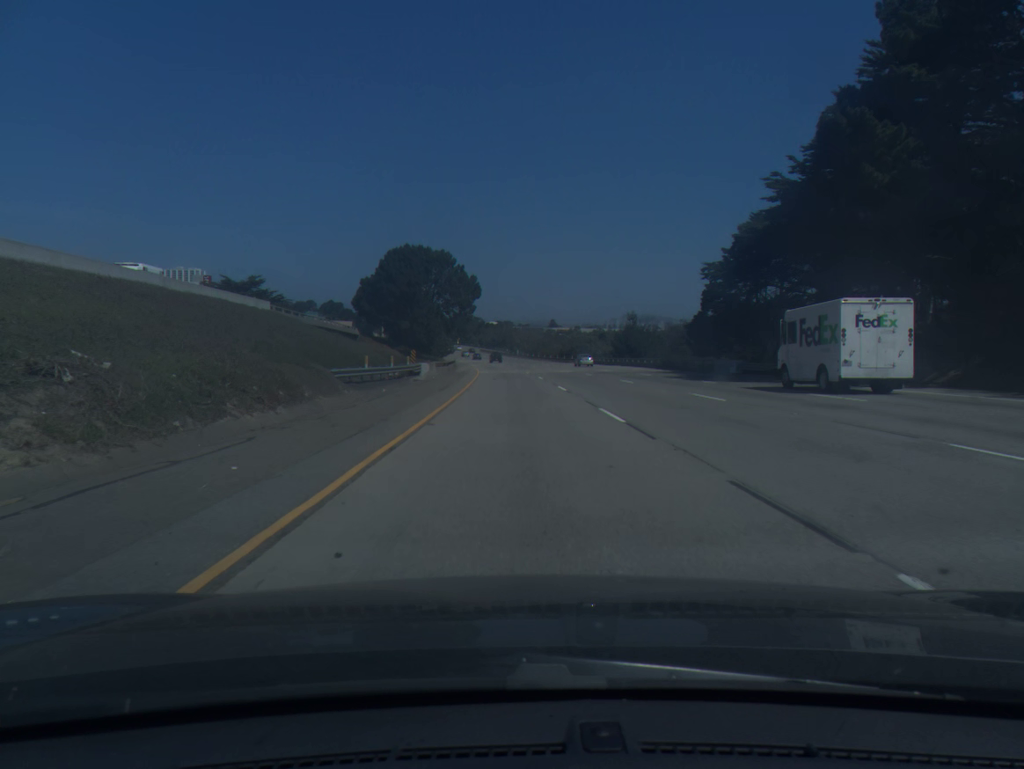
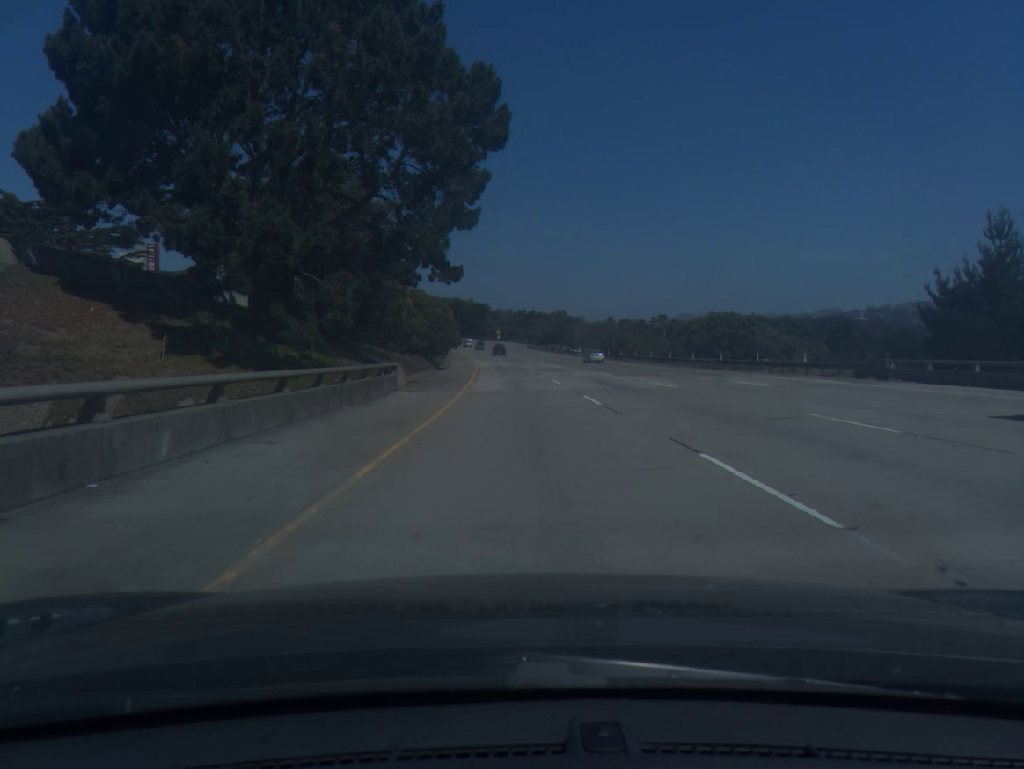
(-2.9, +82.3) m; -4°
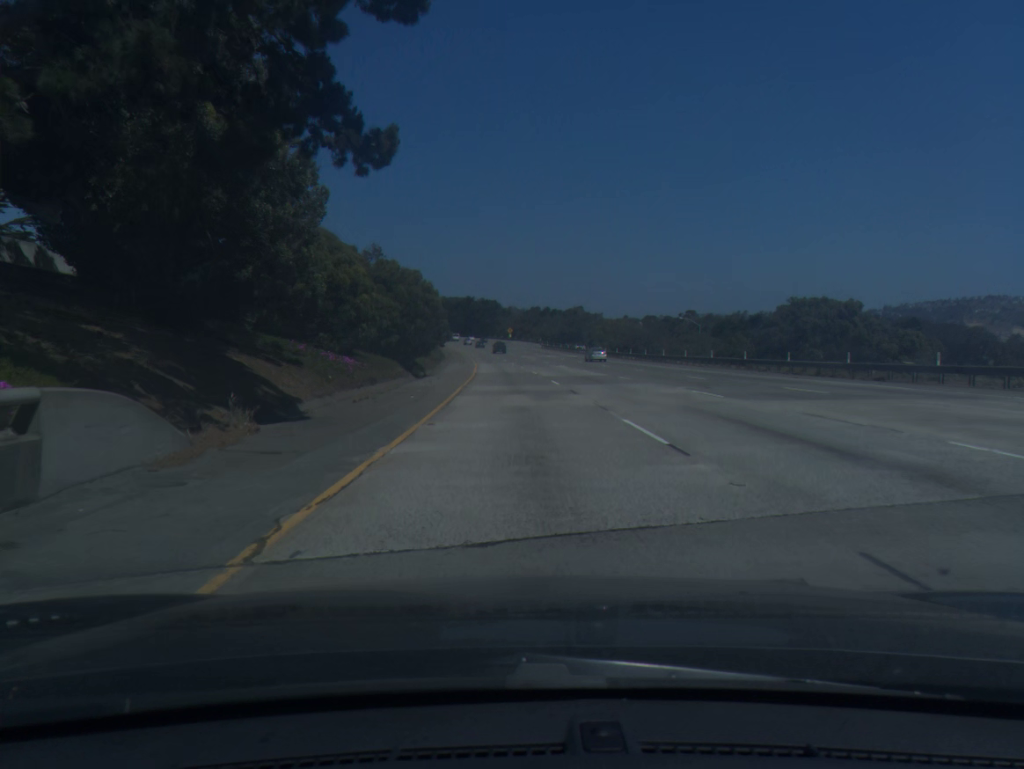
(-0.1, +20.5) m; -1°
